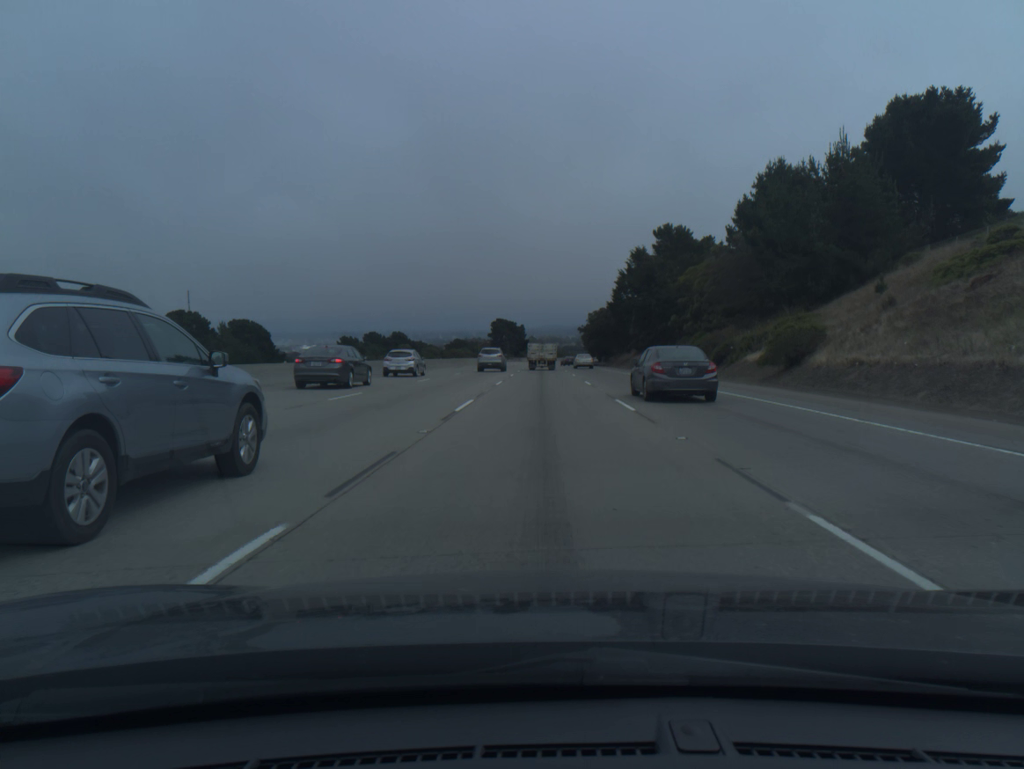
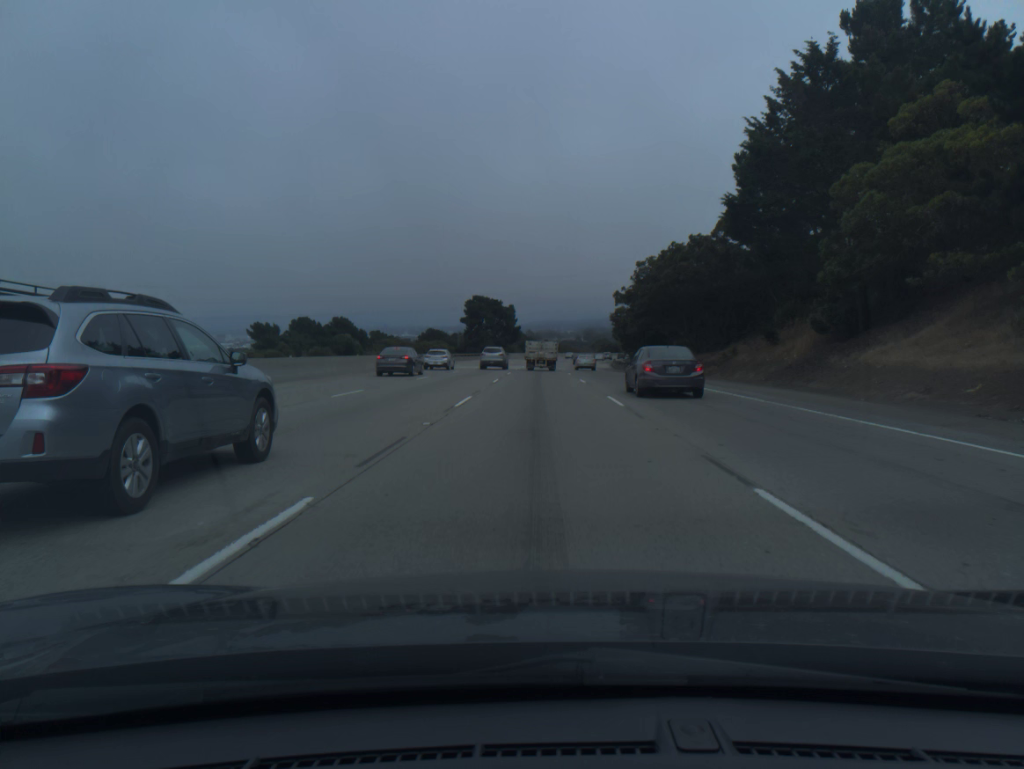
(+0.1, +72.0) m; 0°
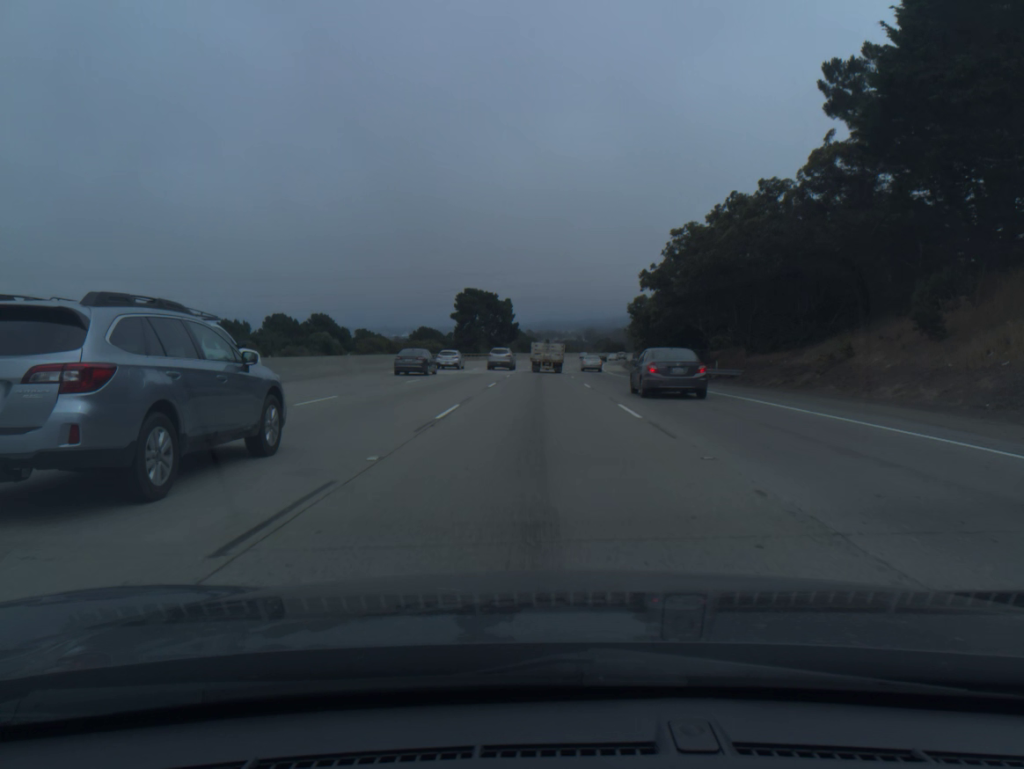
(0.0, +17.7) m; 0°
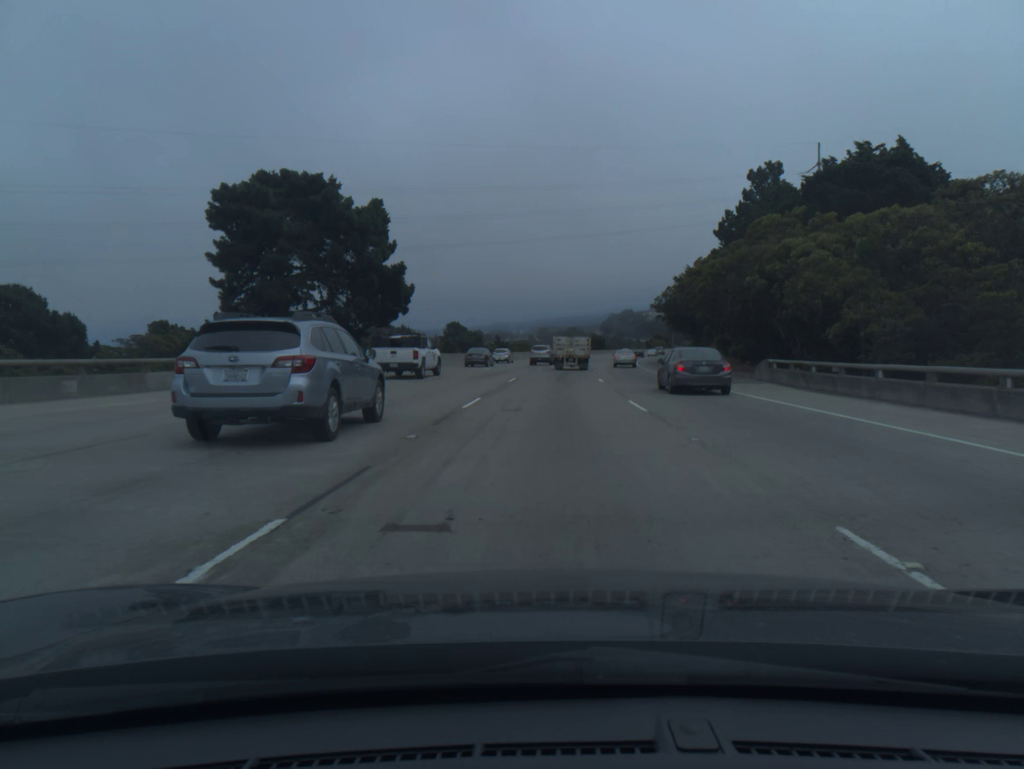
(+1.3, +86.7) m; +3°
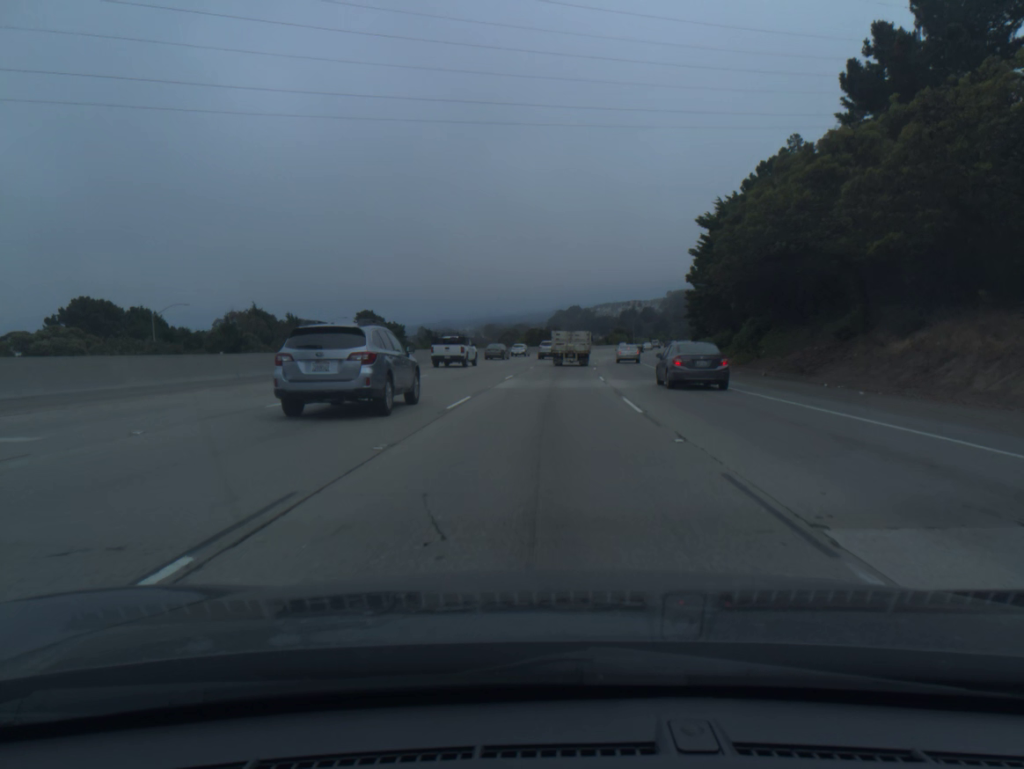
(+1.8, +50.5) m; +4°
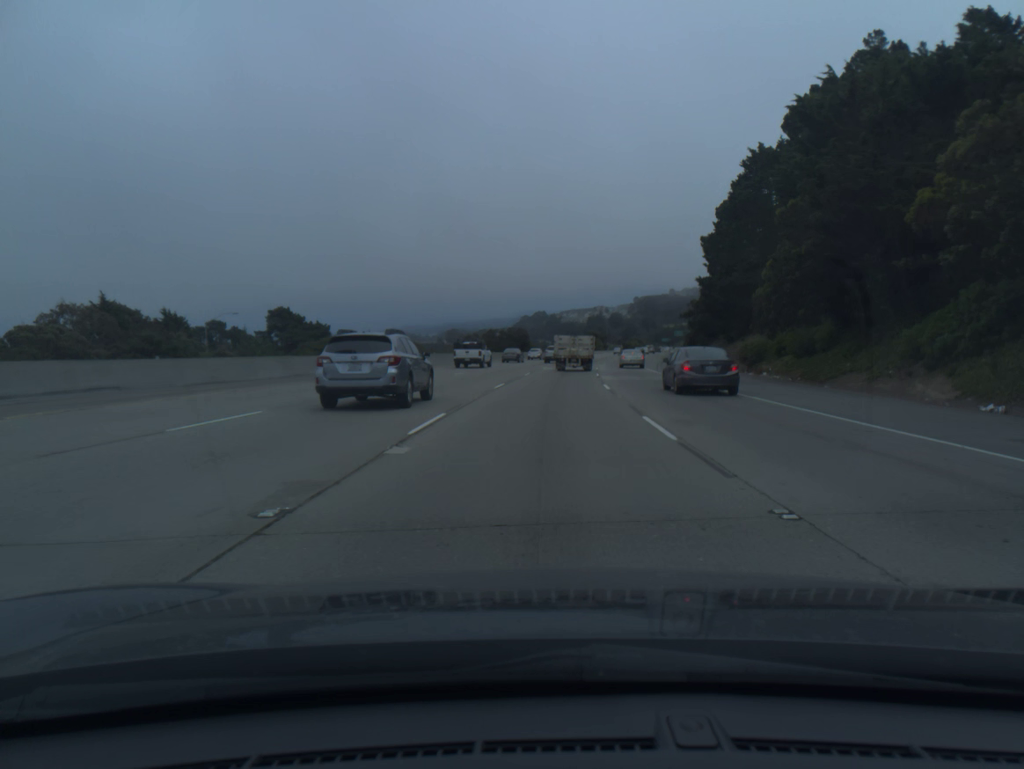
(+0.8, +33.2) m; +3°
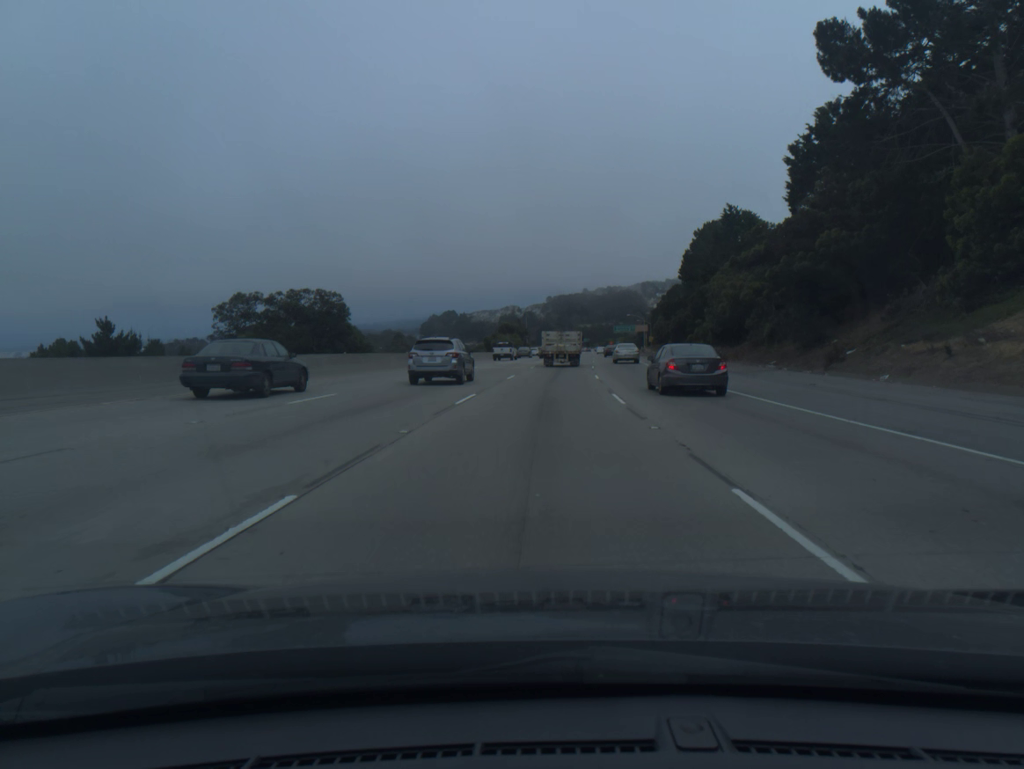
(+4.7, +81.3) m; +6°
